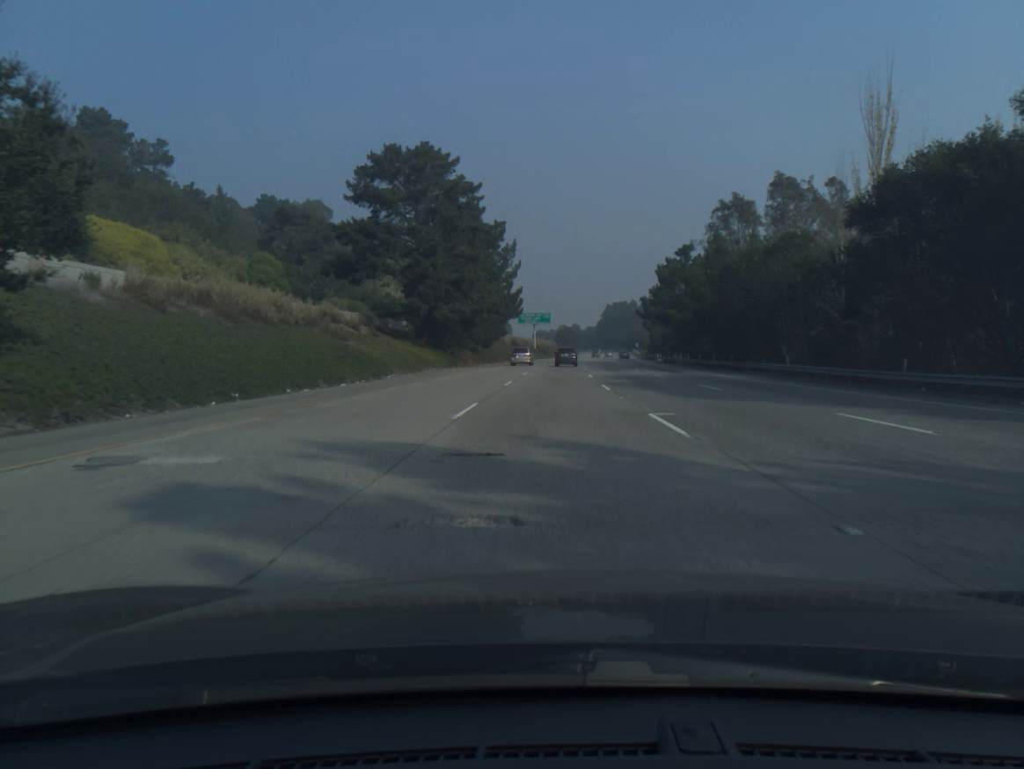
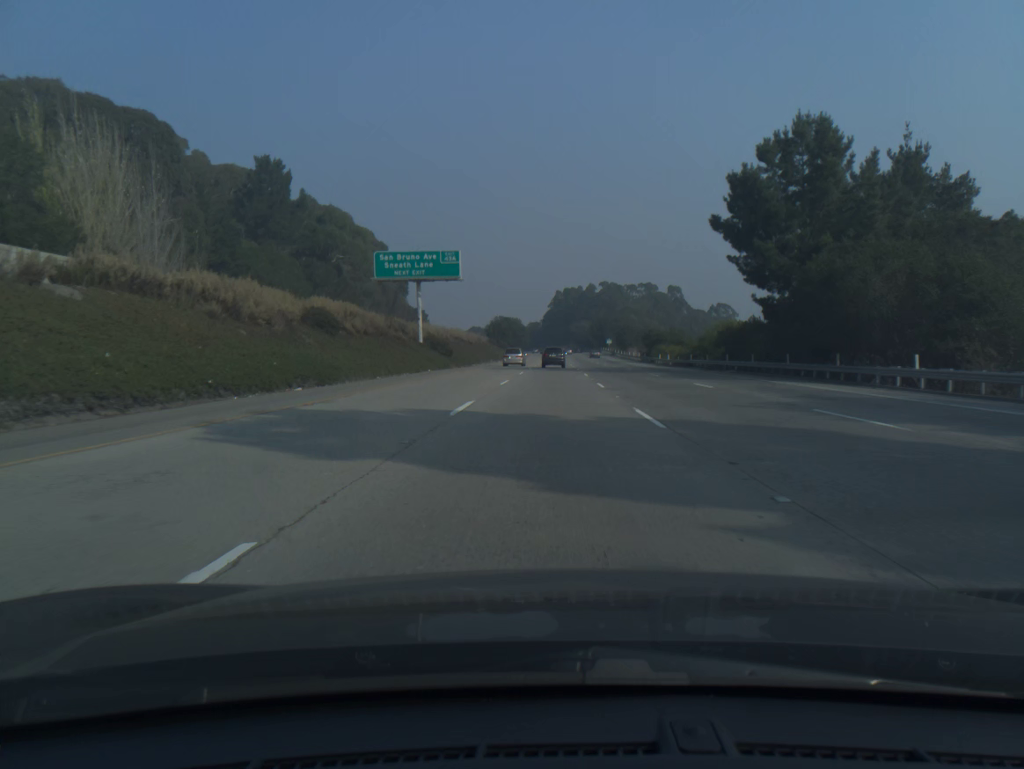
(+3.9, +101.4) m; +4°
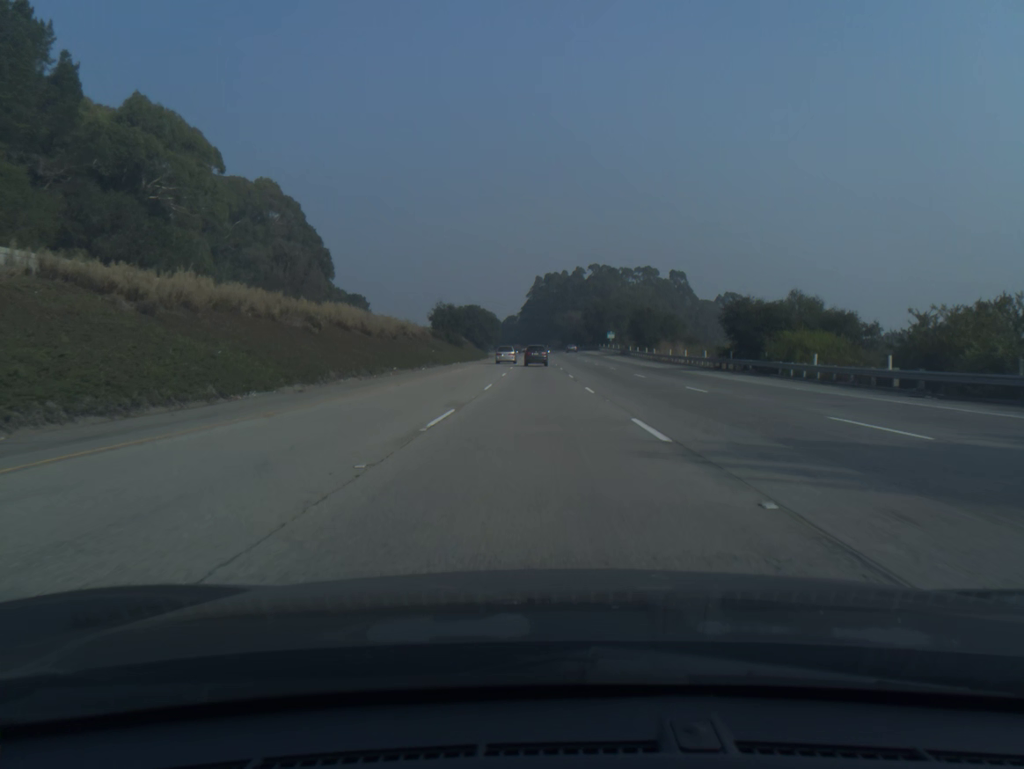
(+0.9, +60.1) m; +1°
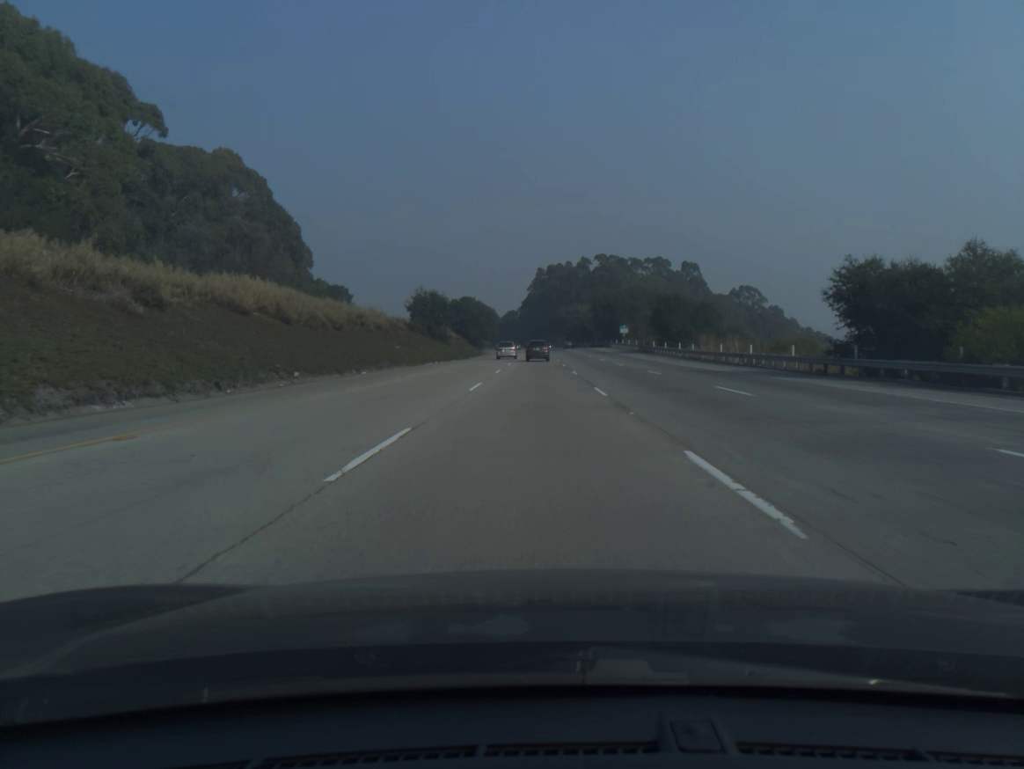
(0.0, +20.0) m; 0°
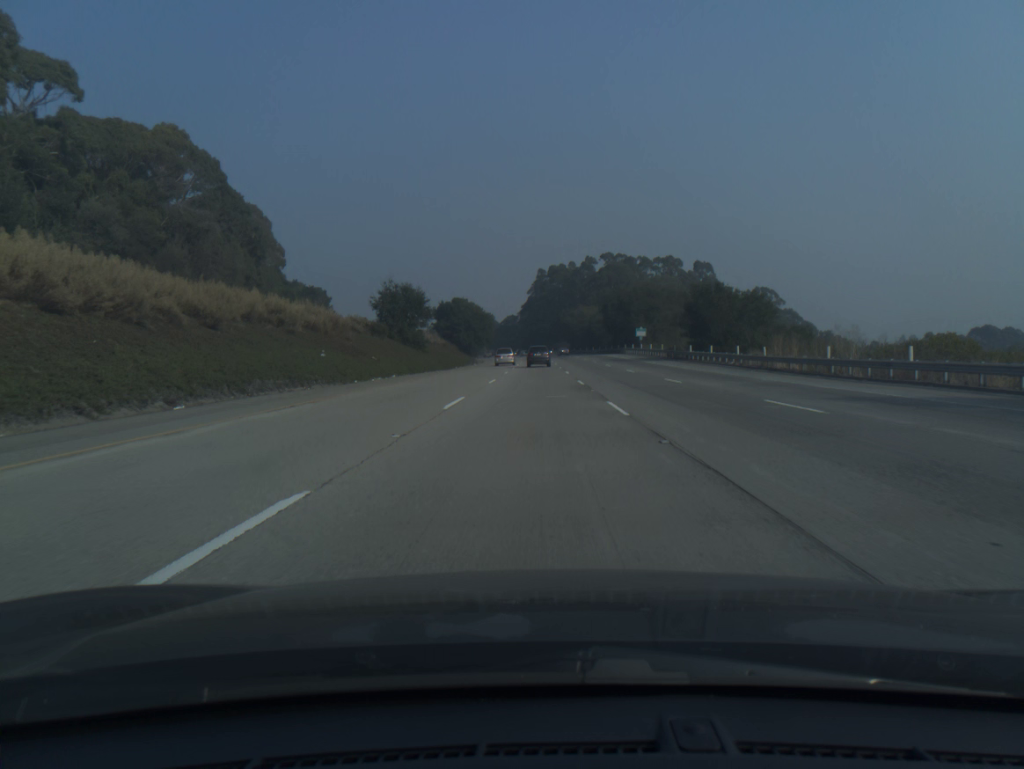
(0.0, +20.0) m; 0°
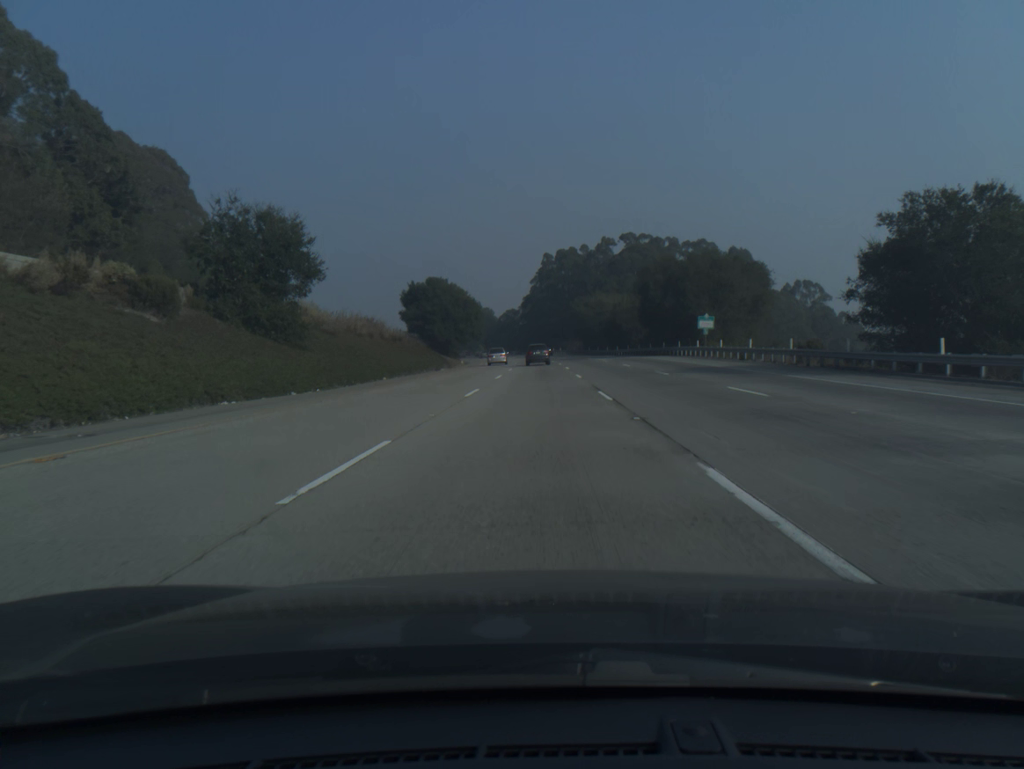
(-0.1, +39.8) m; 0°
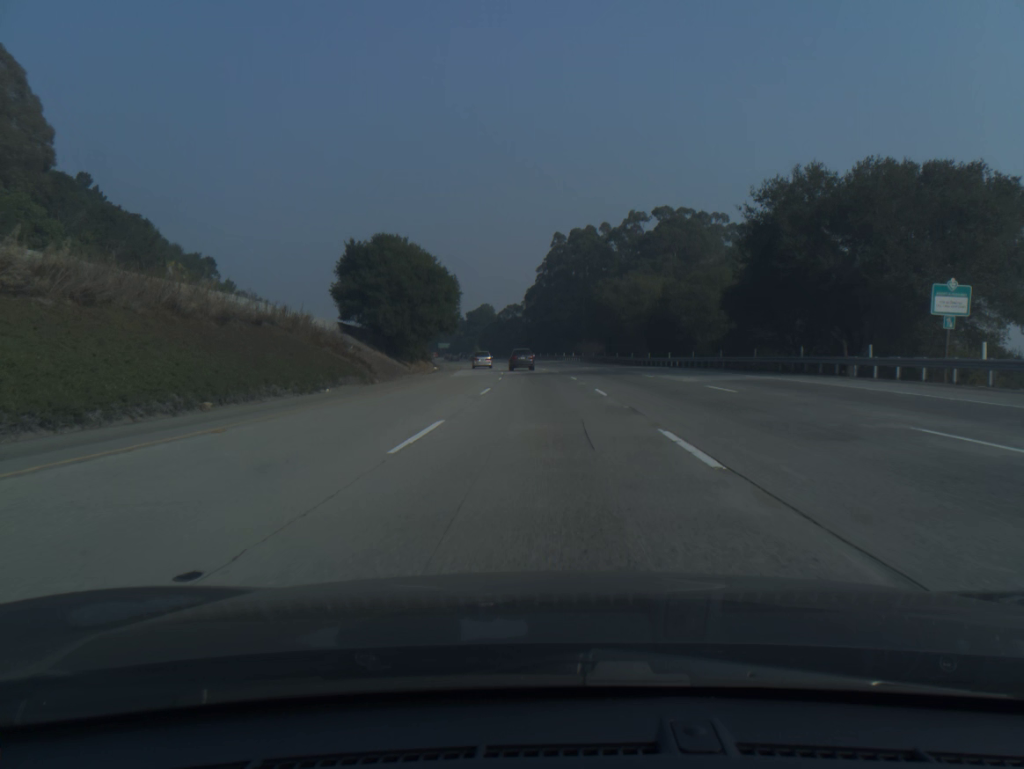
(-0.2, +39.7) m; 0°
